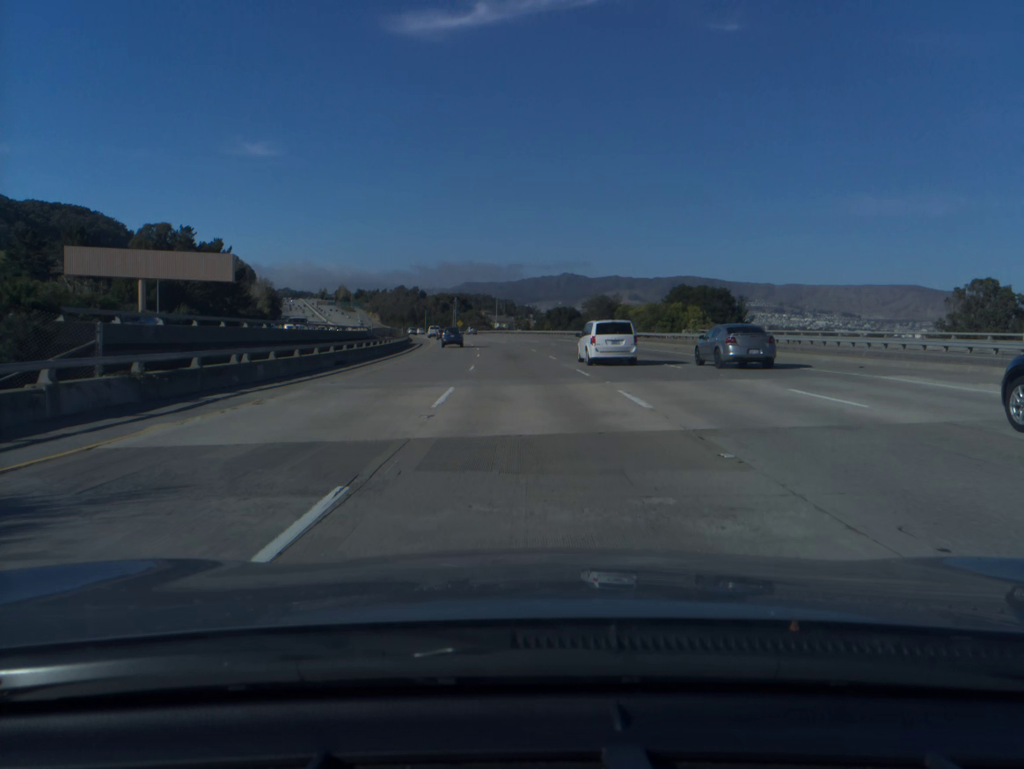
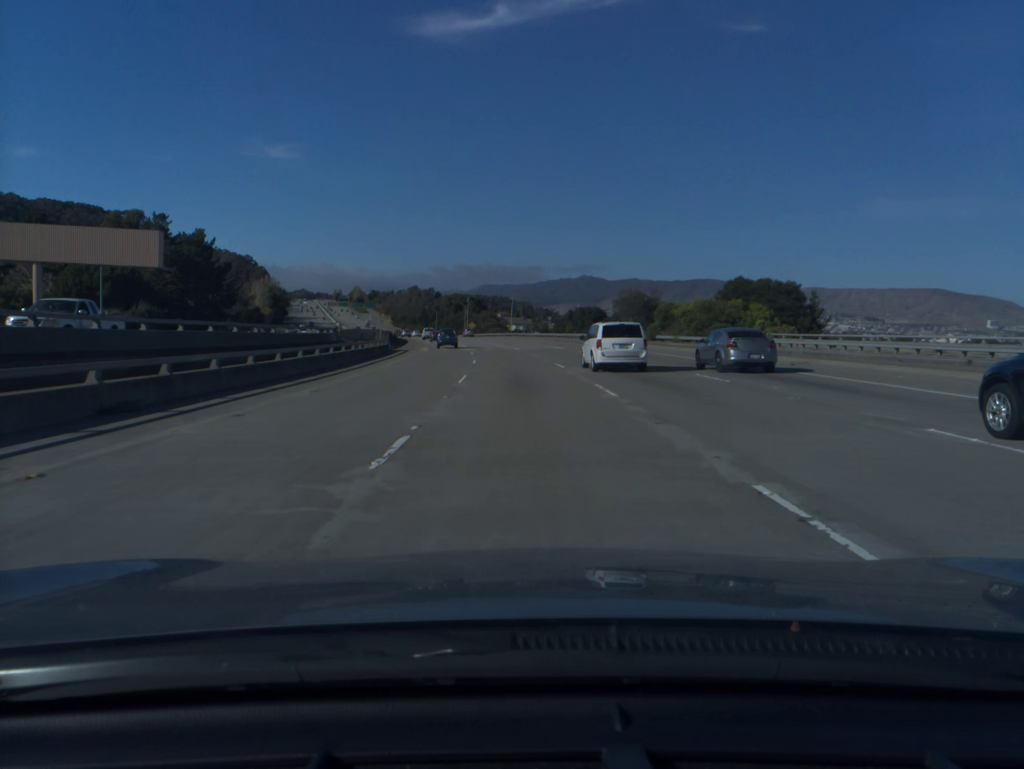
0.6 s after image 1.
(-0.2, +20.0) m; -1°
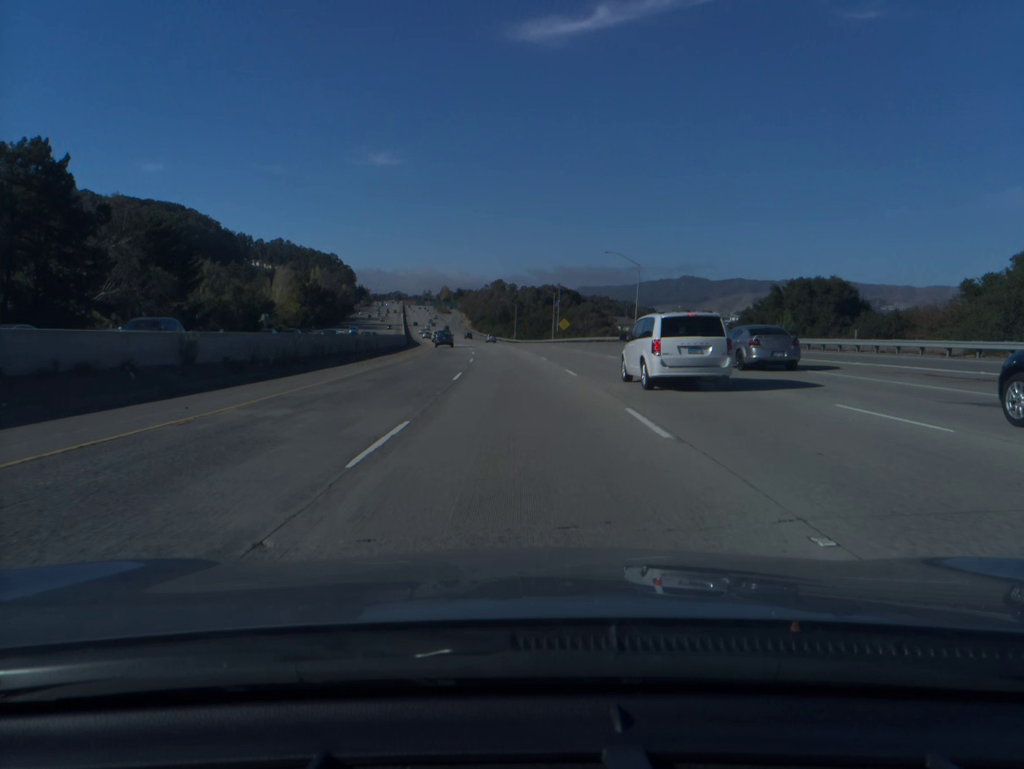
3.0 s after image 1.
(-4.6, +79.6) m; -7°
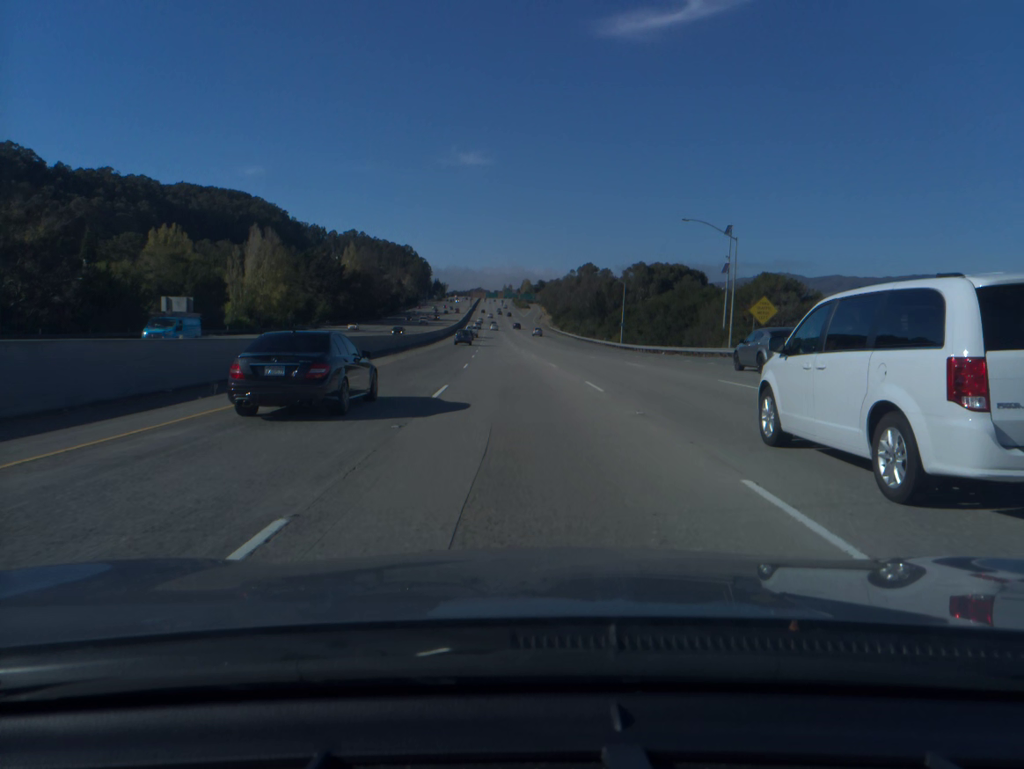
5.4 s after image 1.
(-4.4, +79.2) m; -6°
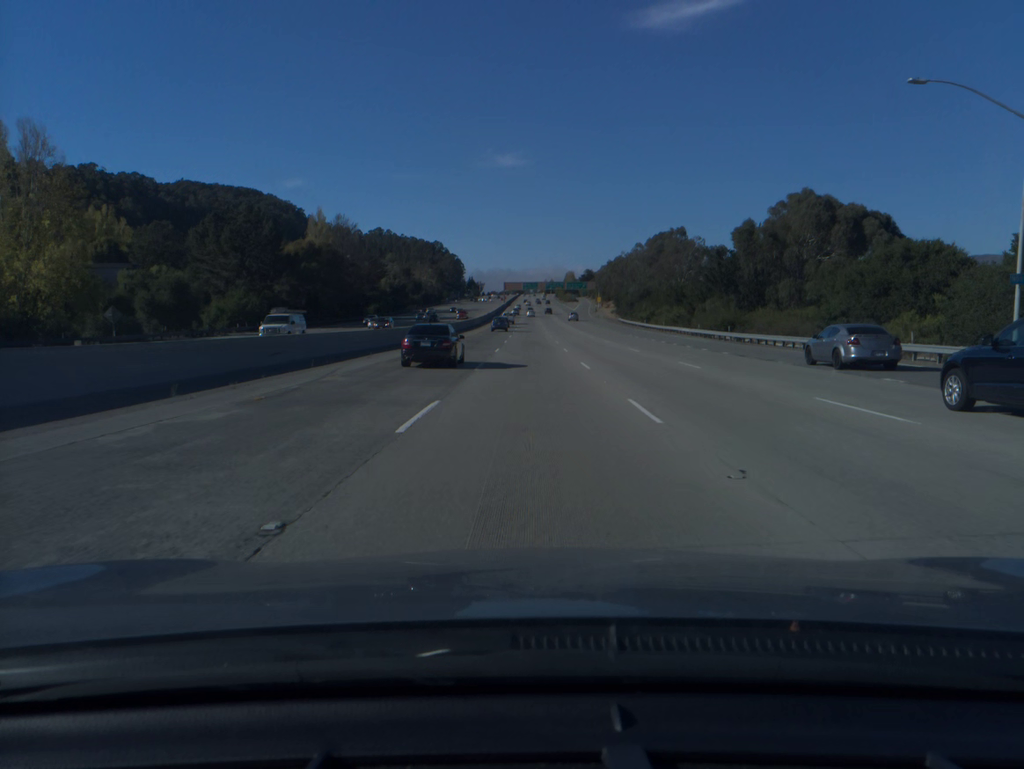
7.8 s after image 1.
(-3.1, +79.1) m; -3°
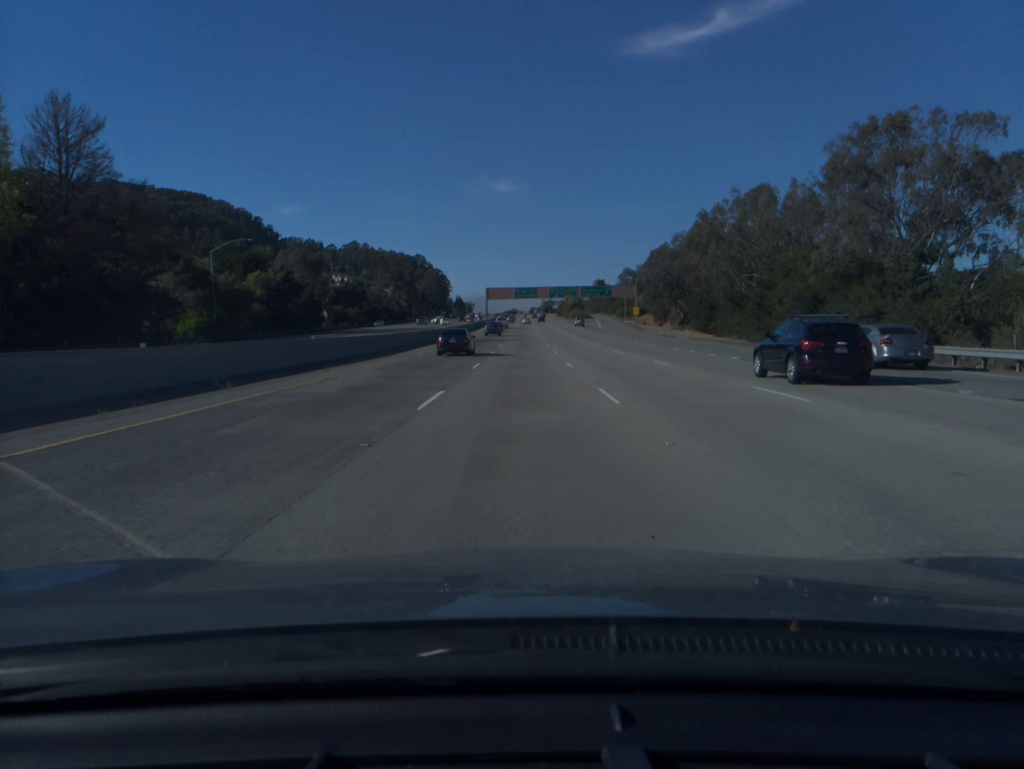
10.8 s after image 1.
(+0.4, +98.8) m; 0°
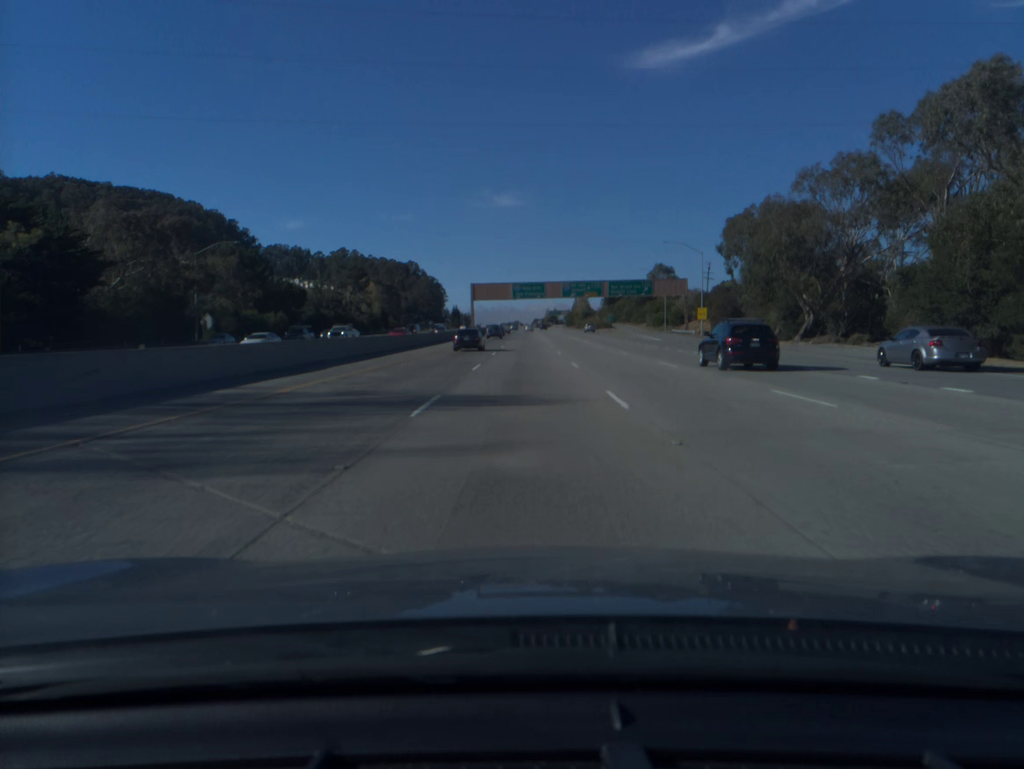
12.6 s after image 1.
(-0.2, +59.3) m; 0°
